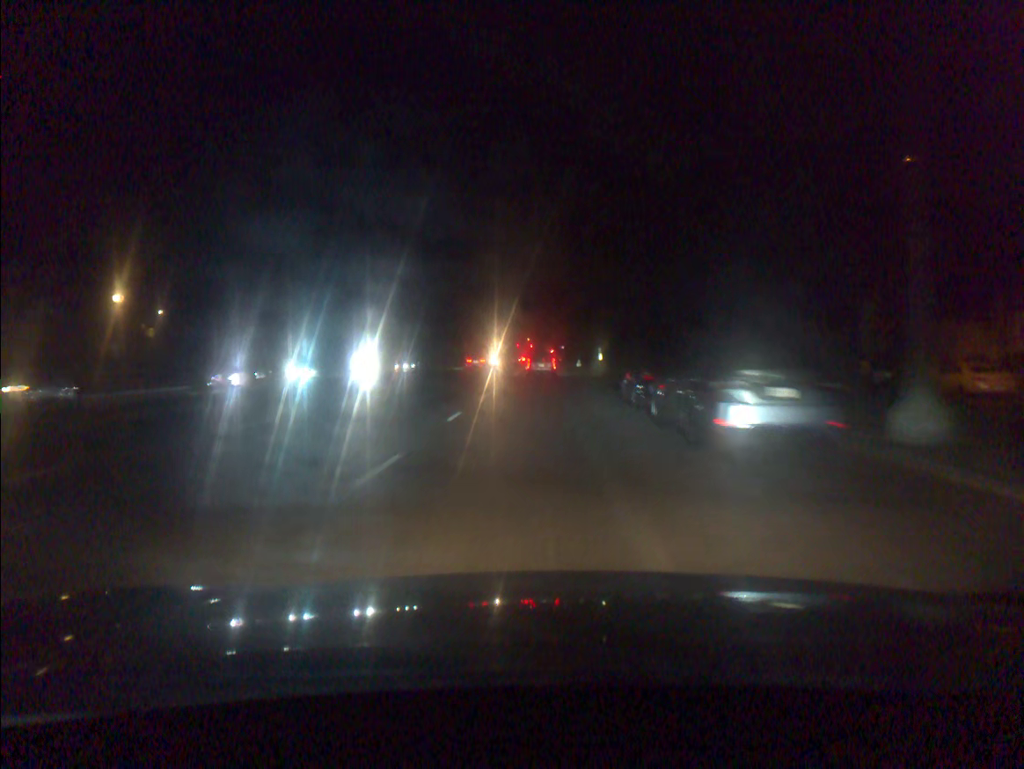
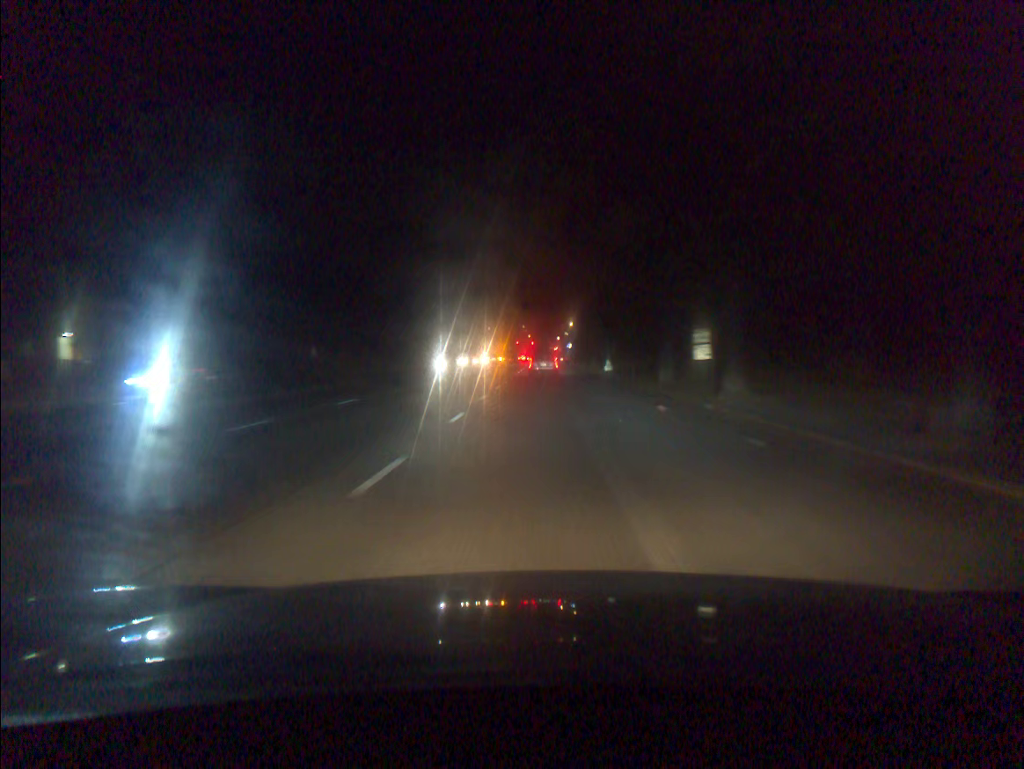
(-0.1, +36.9) m; 0°
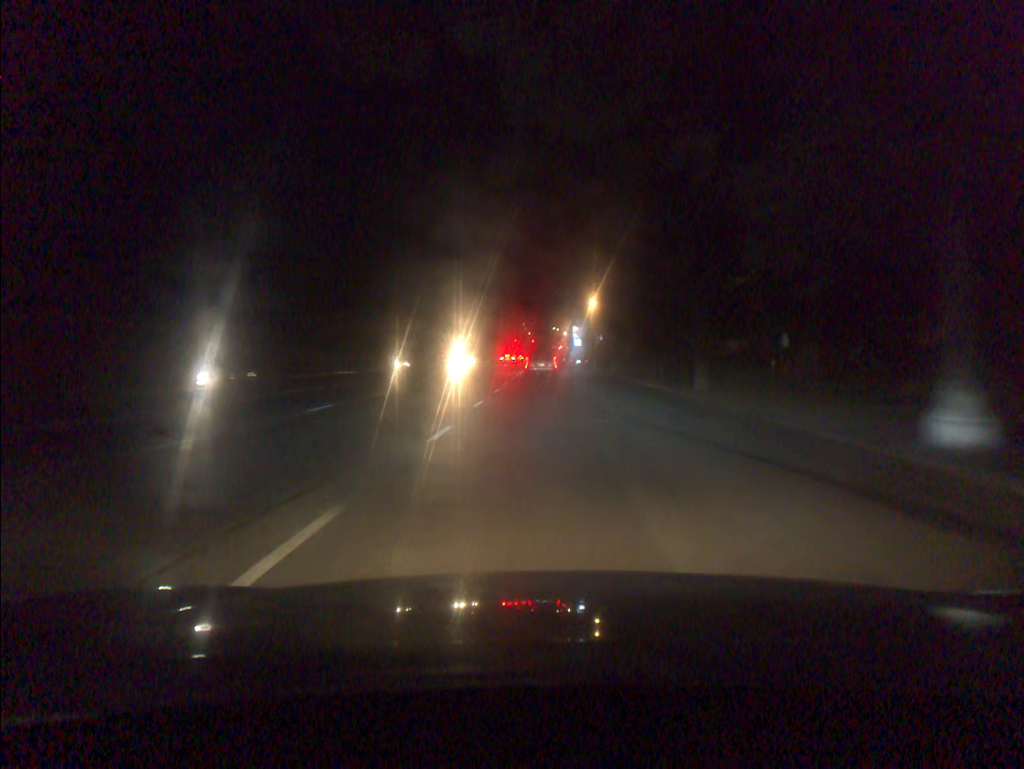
(-0.2, +46.2) m; 0°
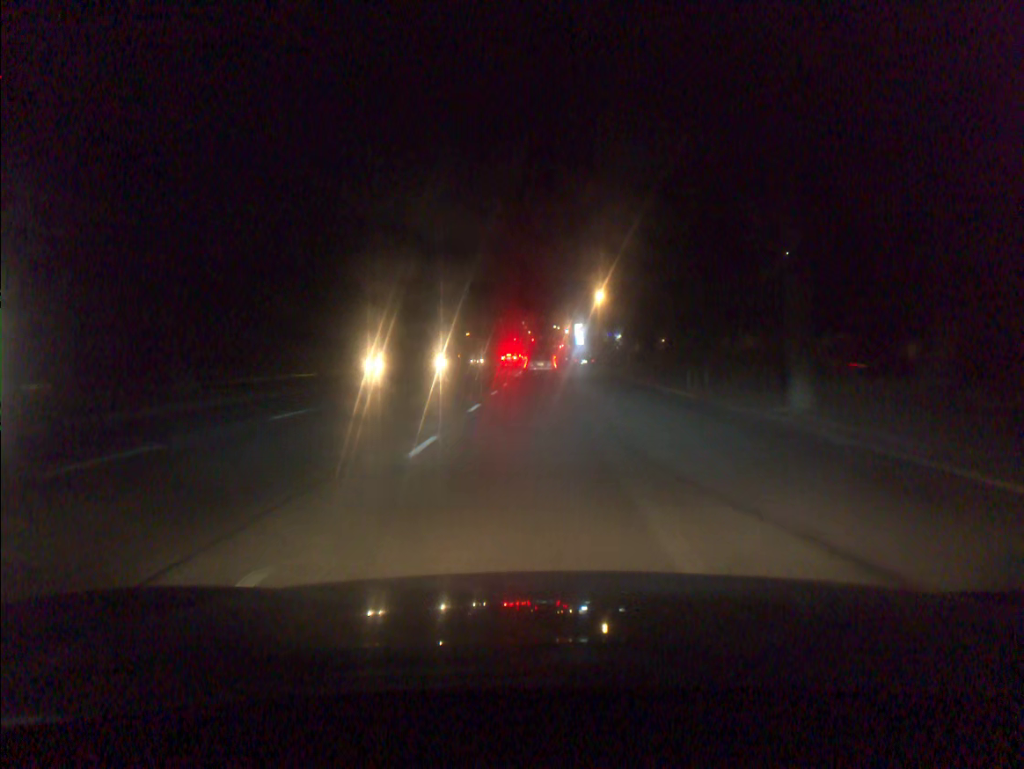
(0.0, +9.1) m; 0°
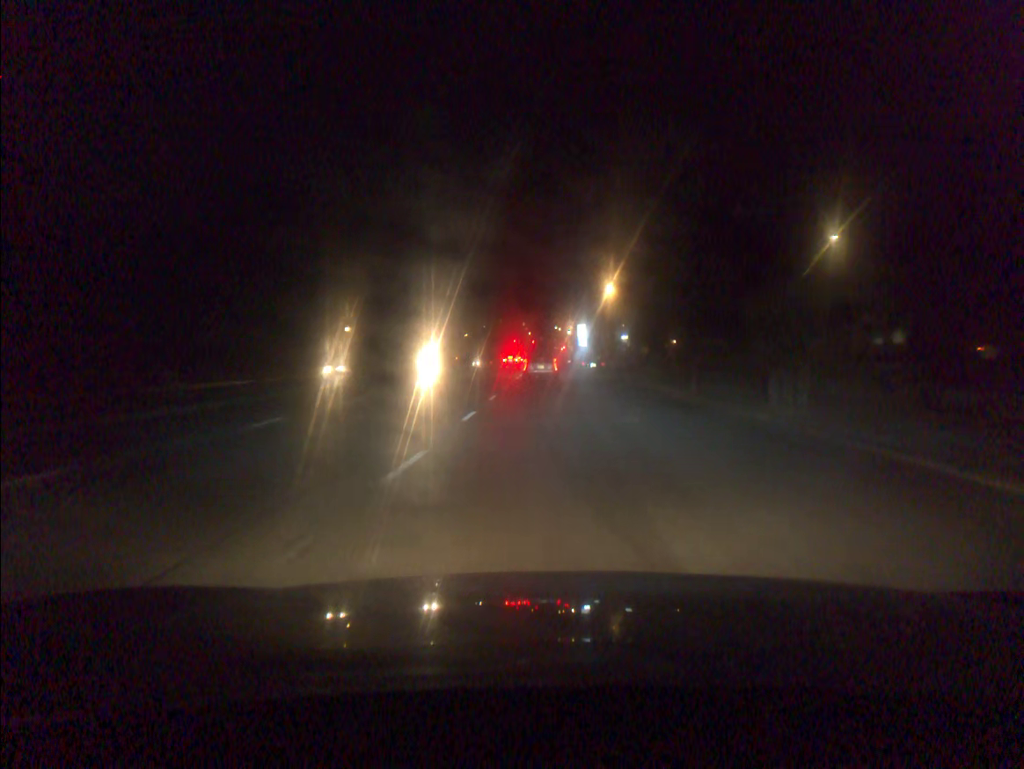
(0.0, +8.9) m; 0°
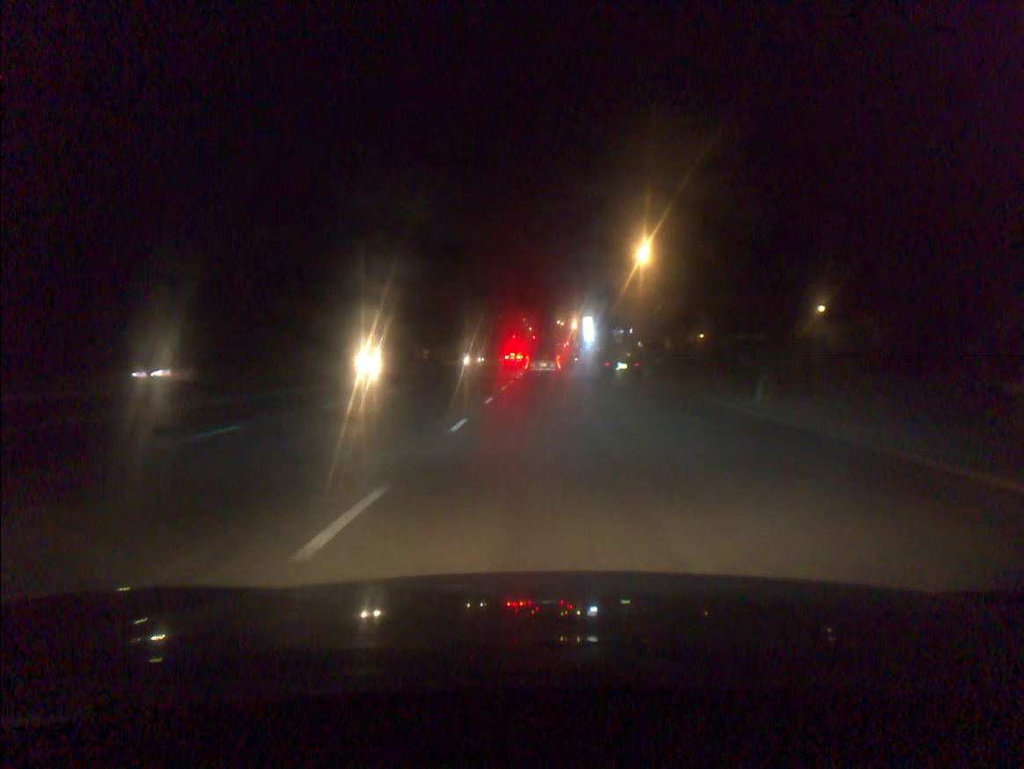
(0.0, +17.4) m; 0°
